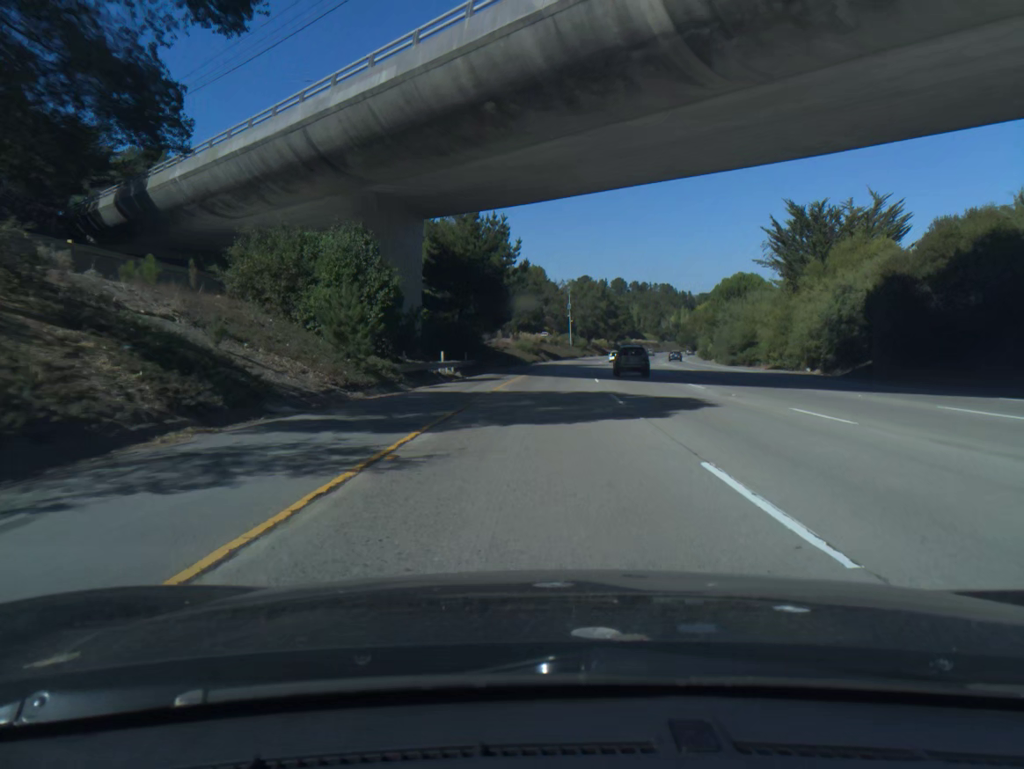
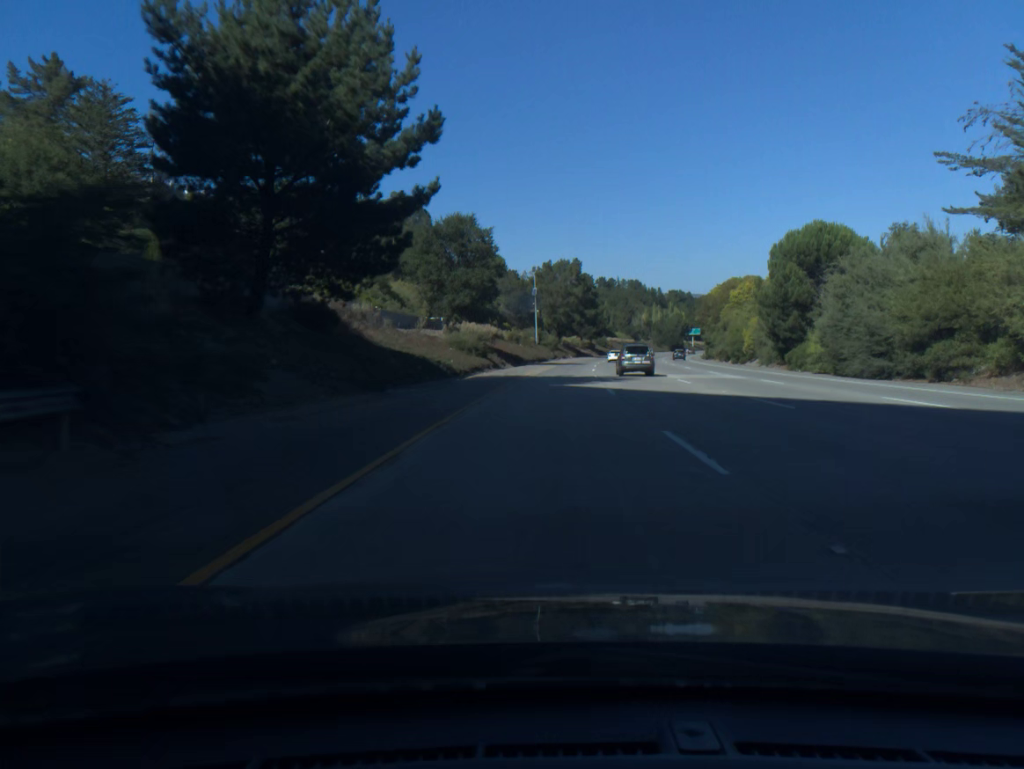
(+1.0, +40.4) m; +3°
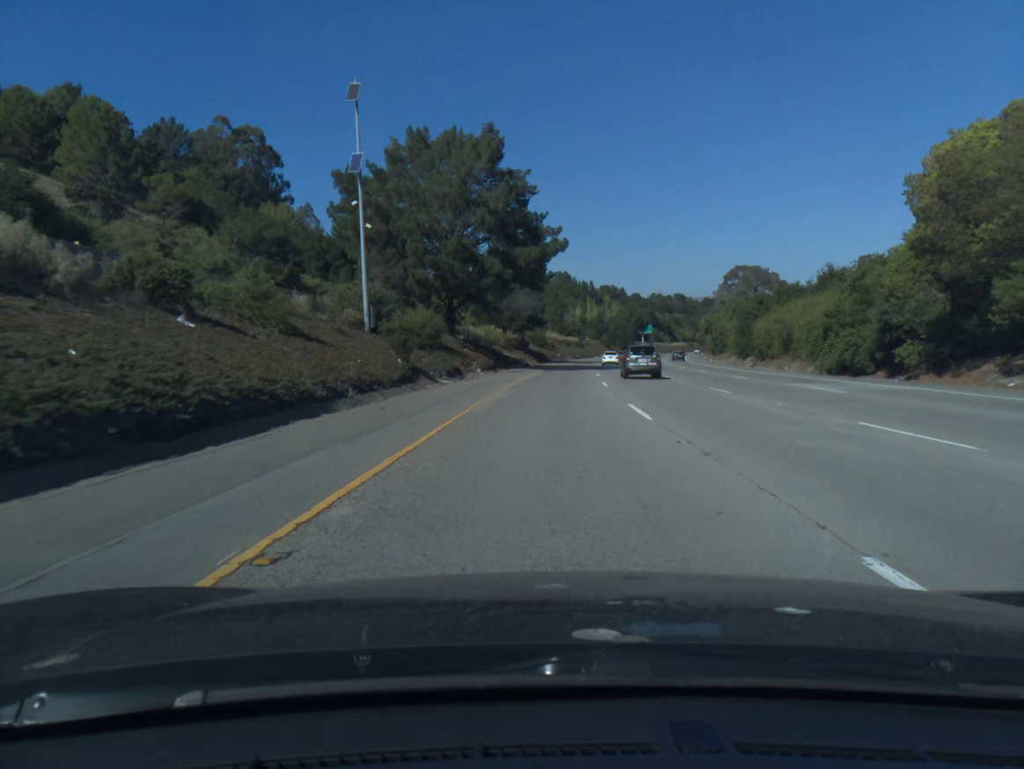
(+4.0, +80.7) m; +6°
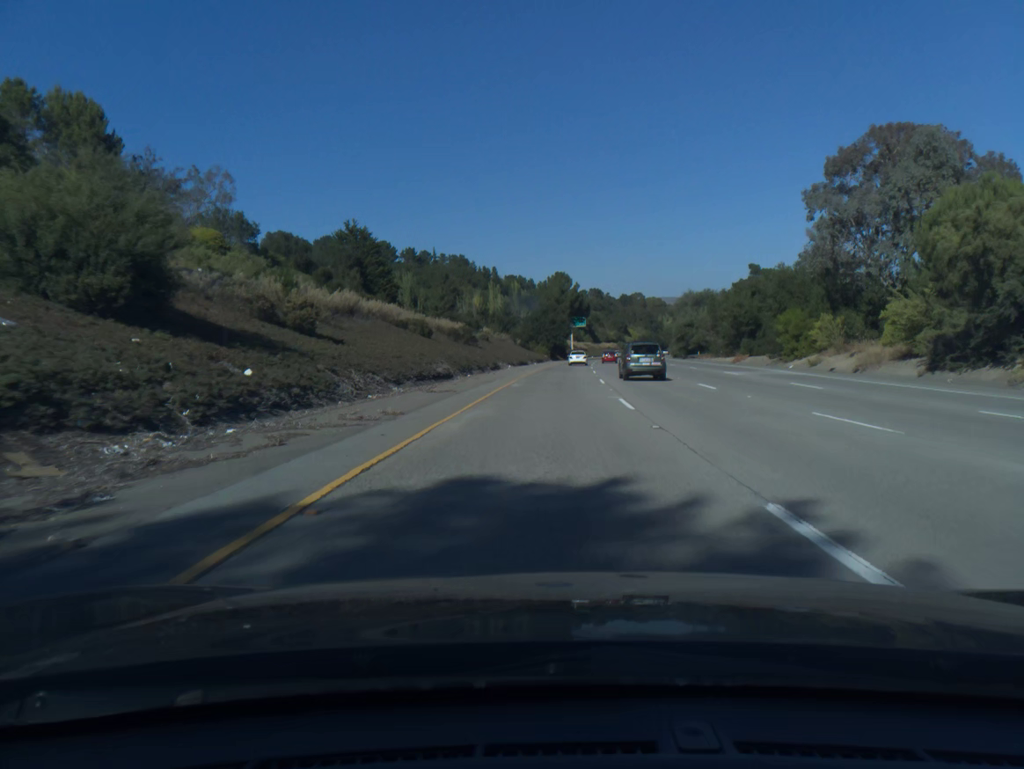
(+6.6, +100.6) m; +7°
